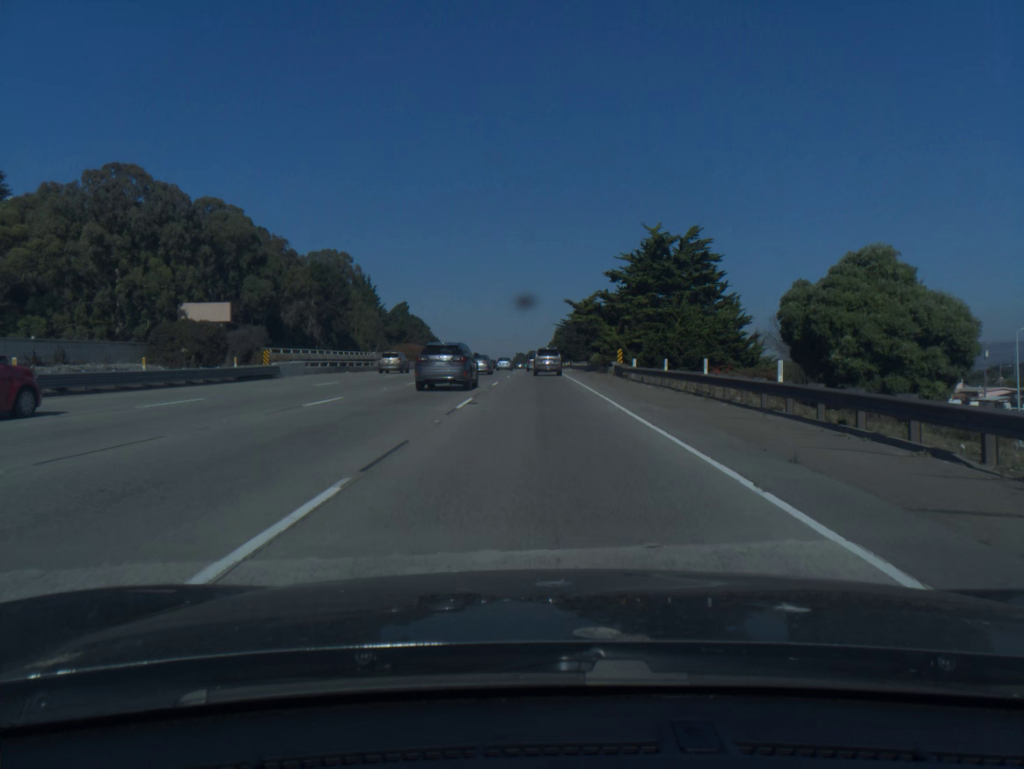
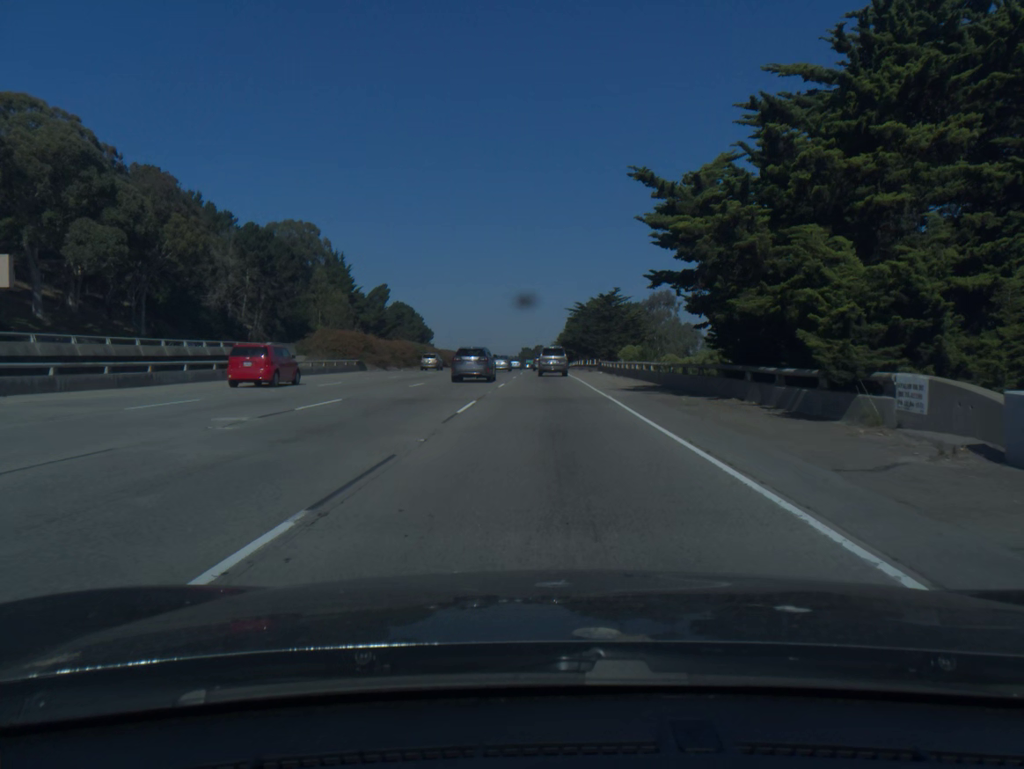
(-0.2, +45.3) m; -1°
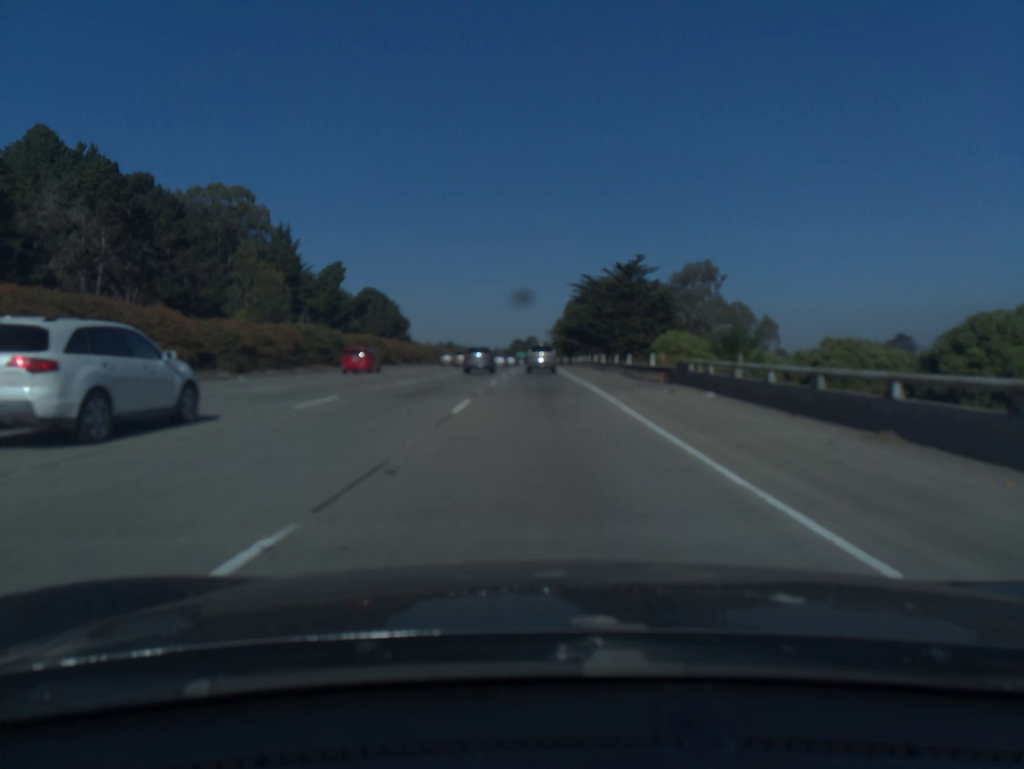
(+0.1, +44.6) m; 0°
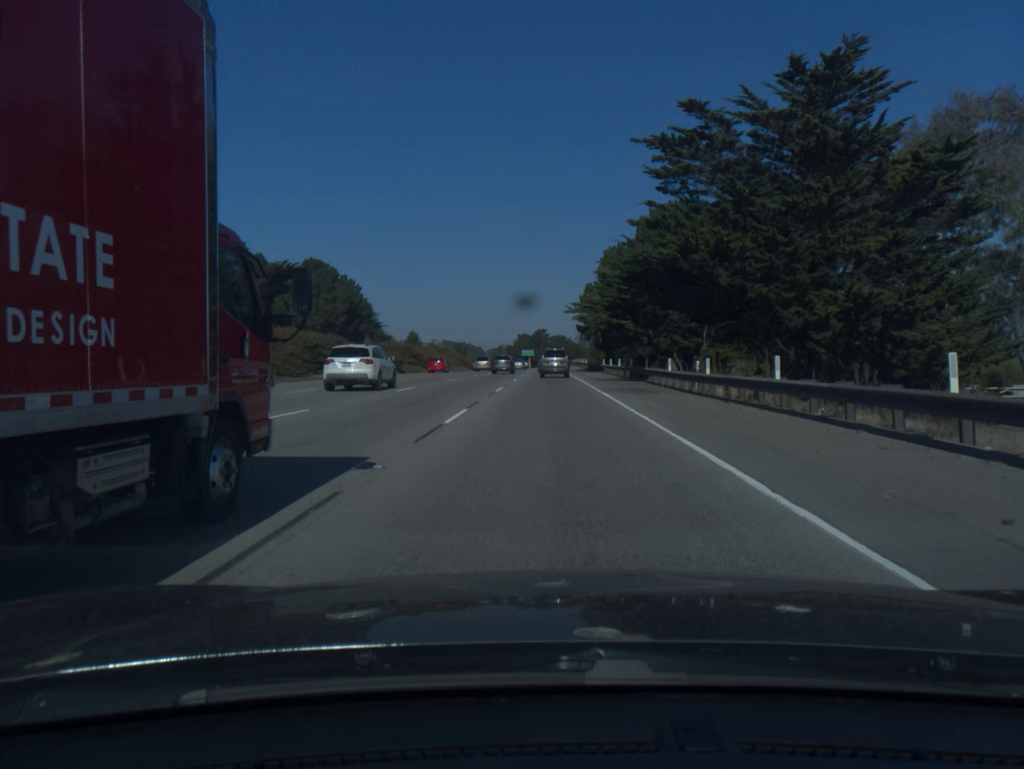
(-0.2, +72.1) m; 0°
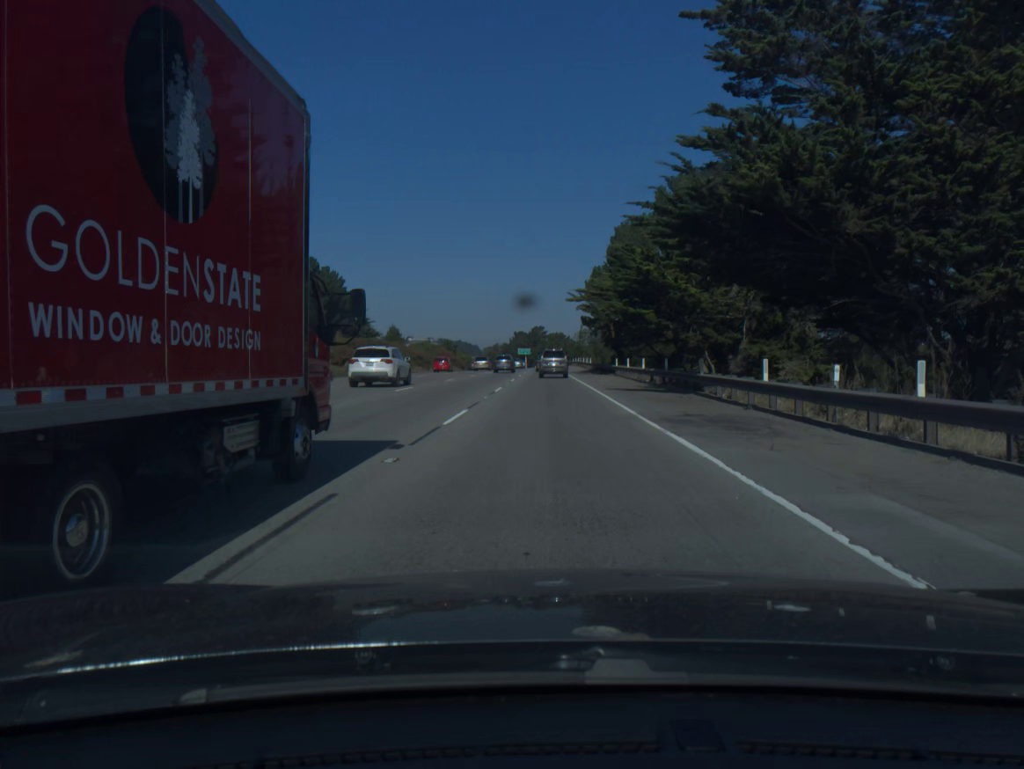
(0.0, +14.3) m; 0°
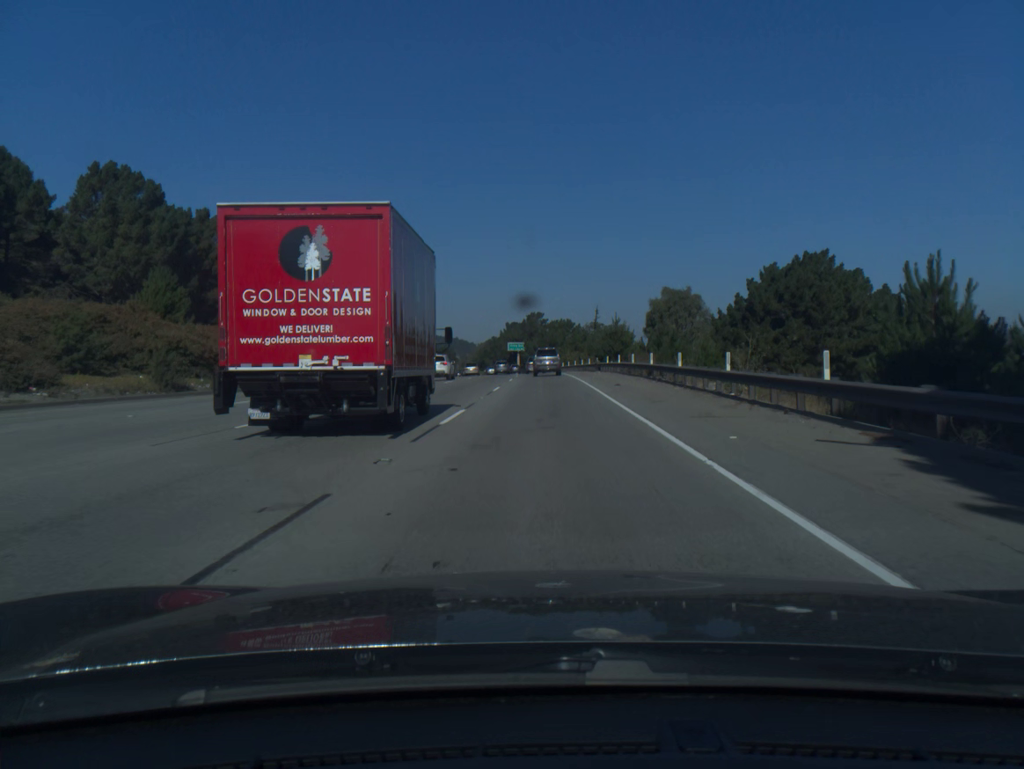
(+0.3, +72.8) m; 0°
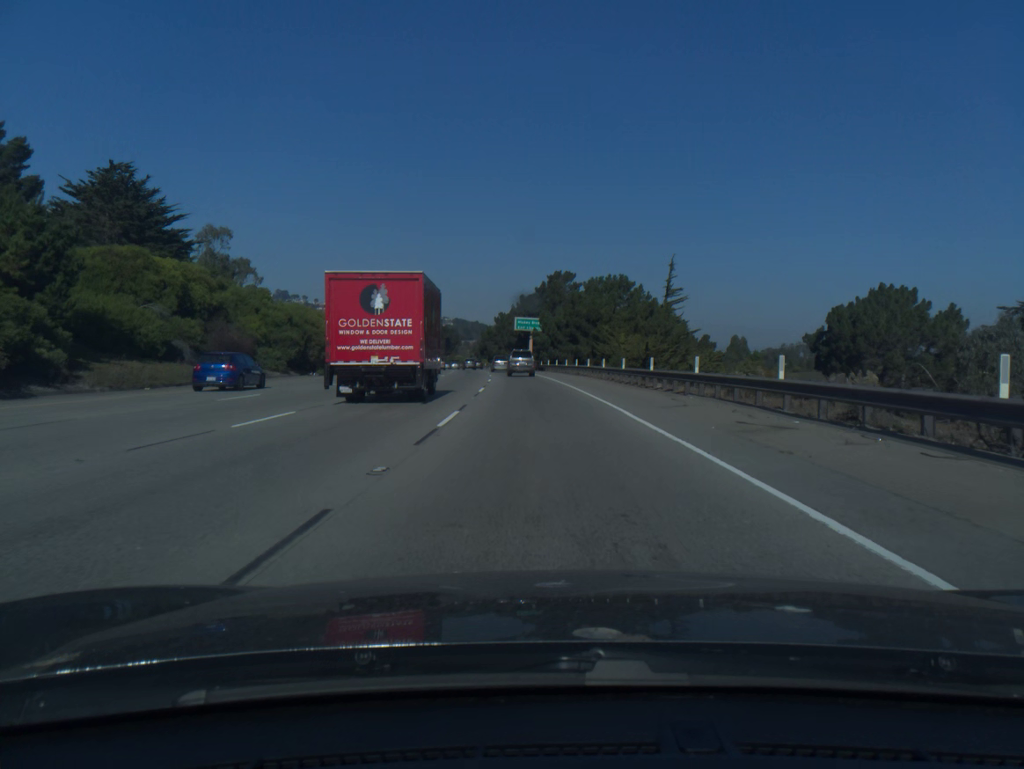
(-0.7, +73.9) m; -2°
